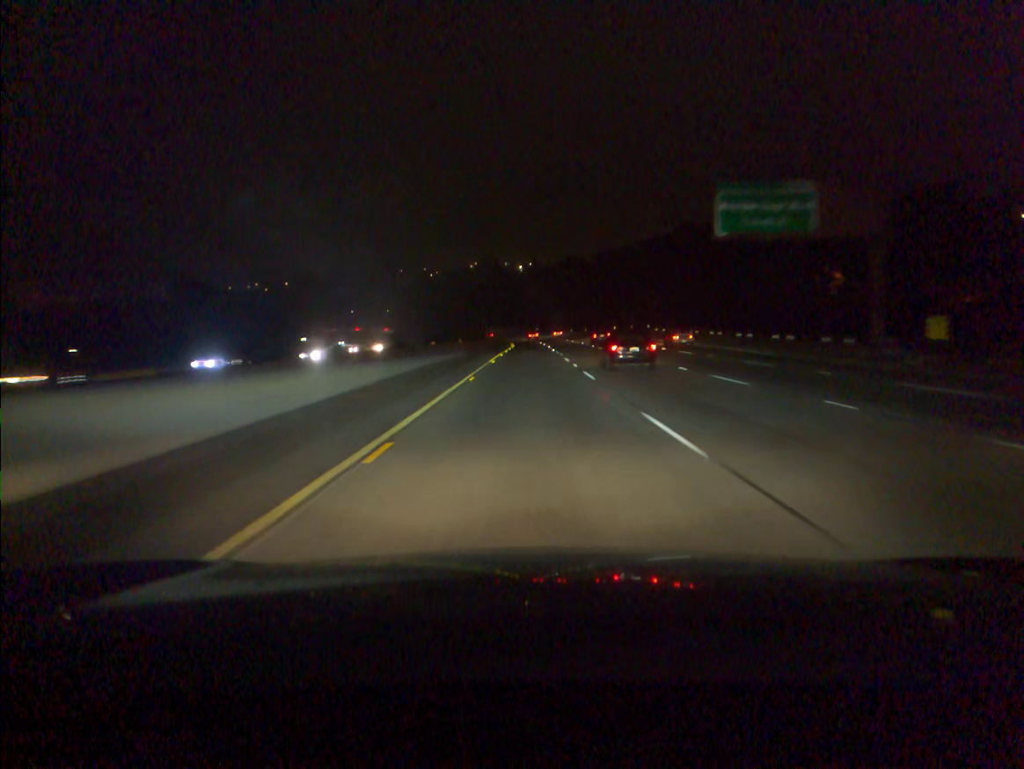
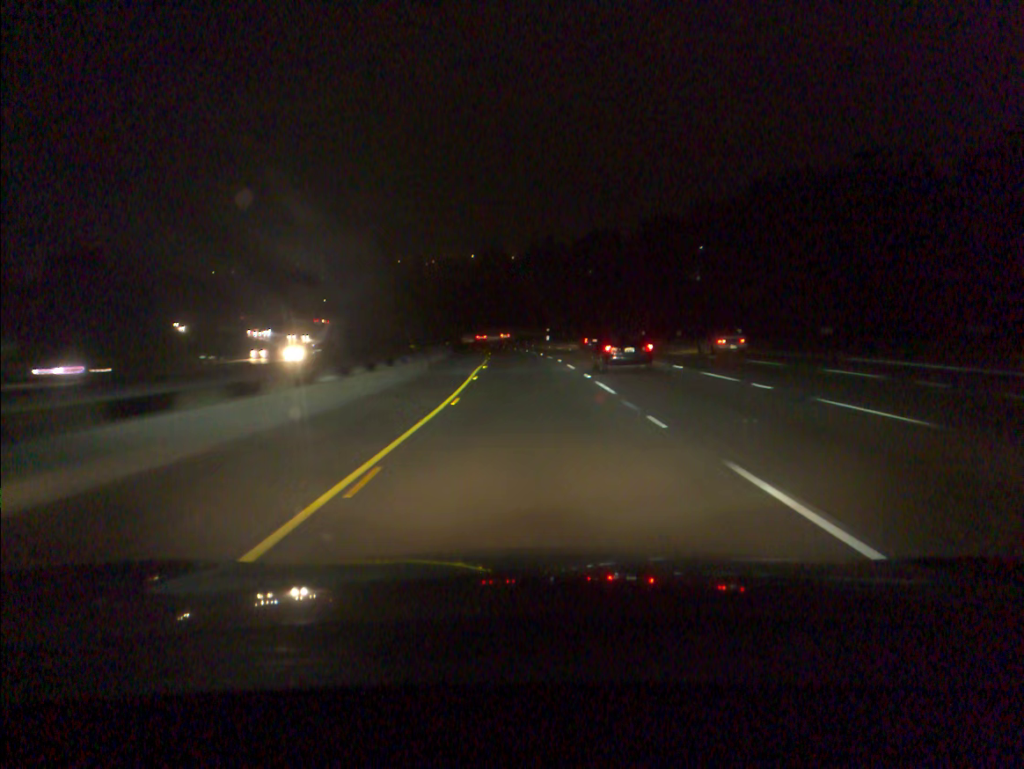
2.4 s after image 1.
(0.0, +76.2) m; 0°
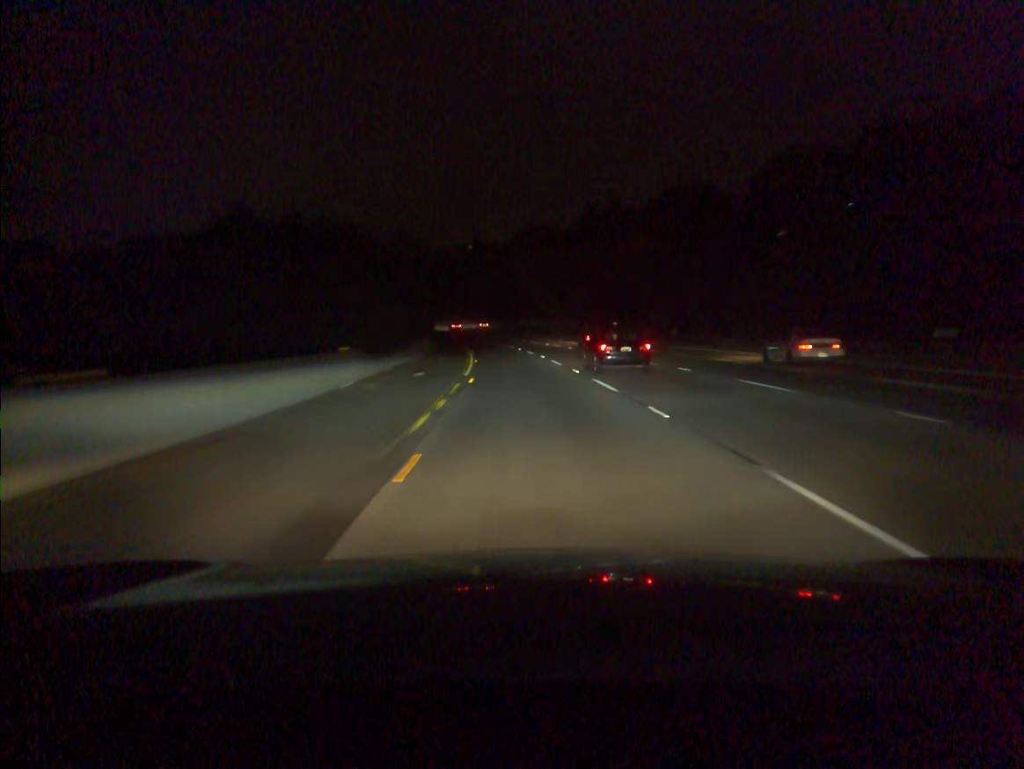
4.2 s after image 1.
(-1.3, +56.8) m; -3°
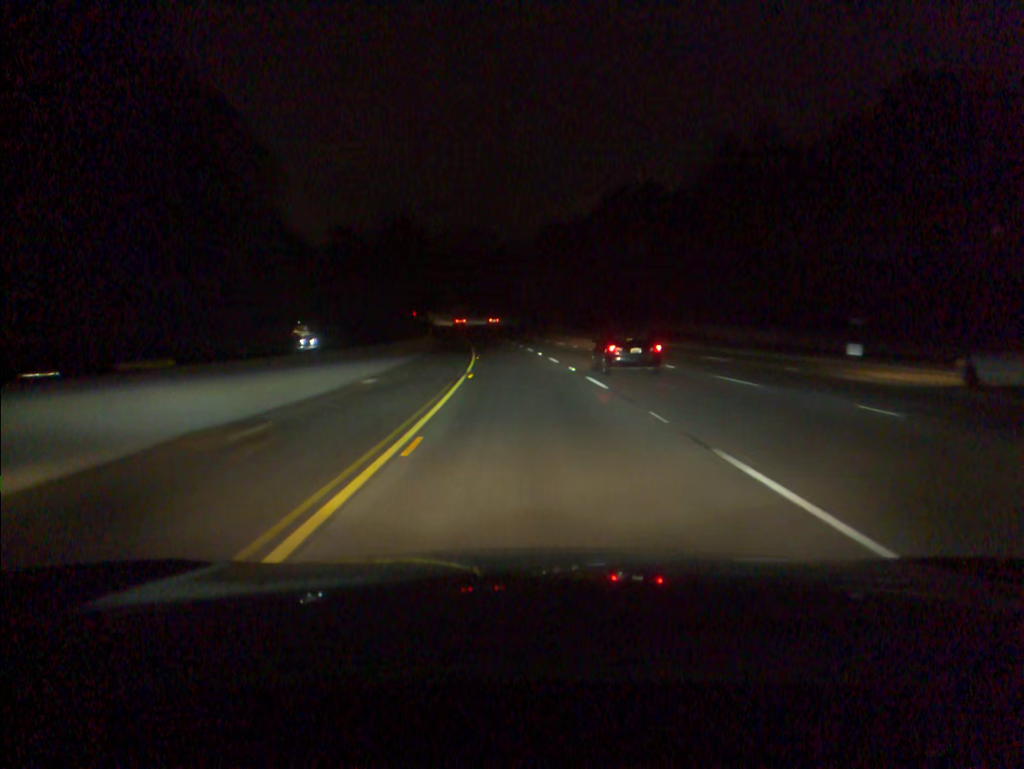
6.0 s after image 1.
(-2.6, +56.5) m; -6°
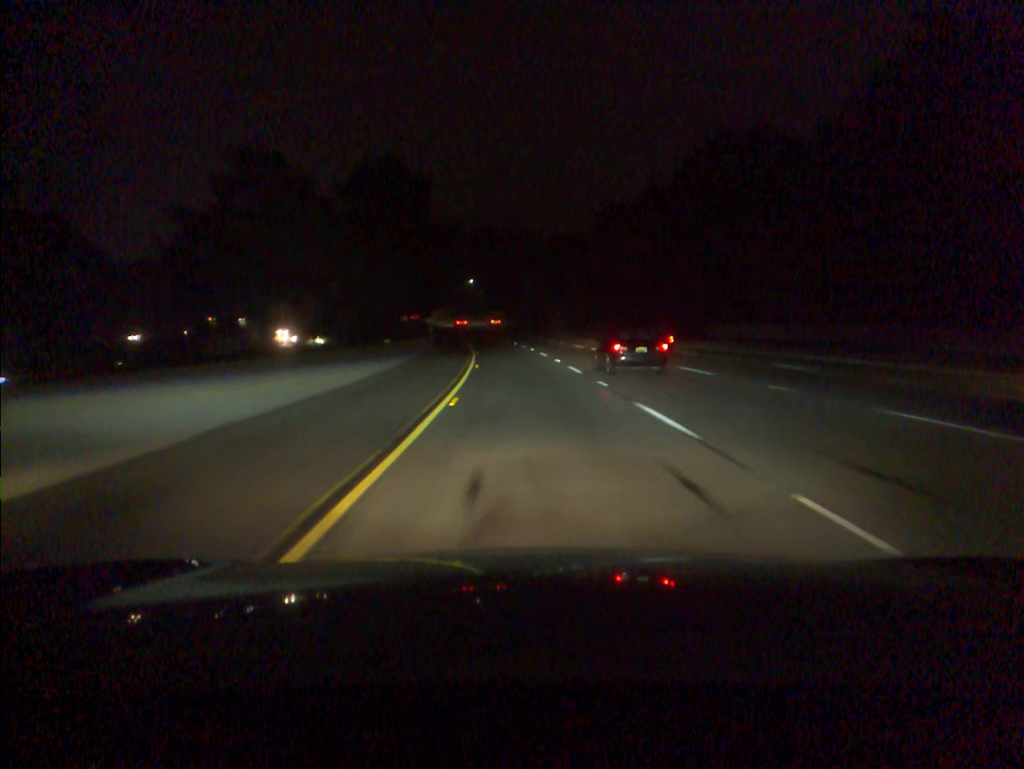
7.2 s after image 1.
(-1.1, +37.8) m; -3°
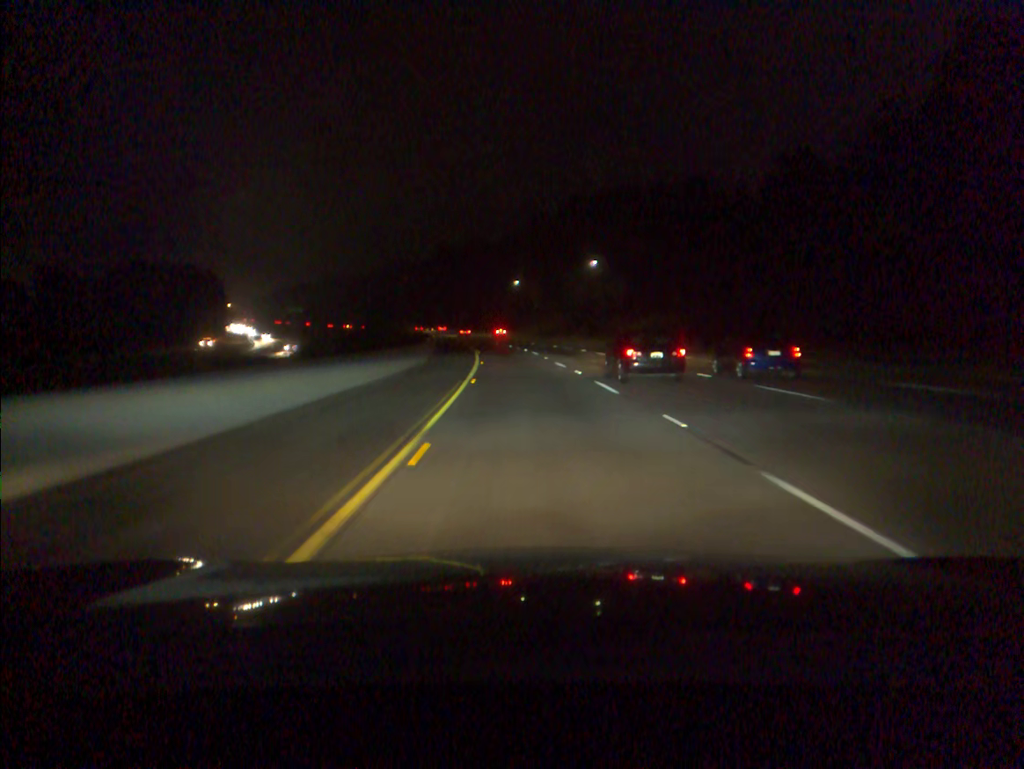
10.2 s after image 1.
(-7.1, +94.0) m; -9°
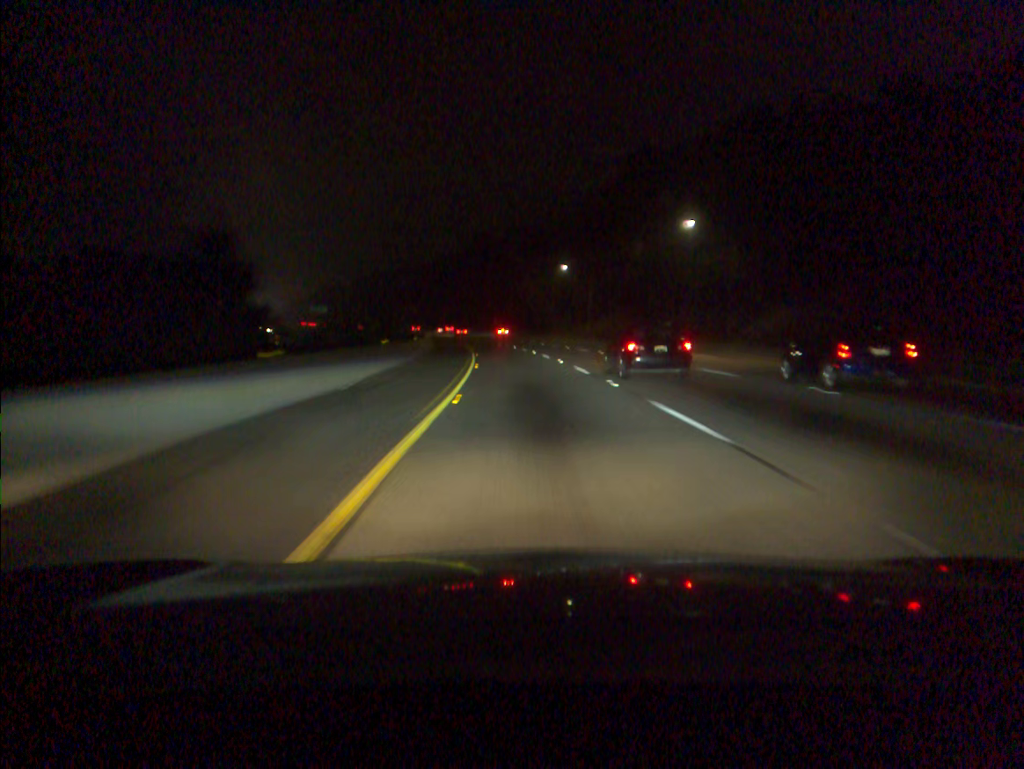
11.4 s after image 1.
(-1.1, +37.7) m; -3°
